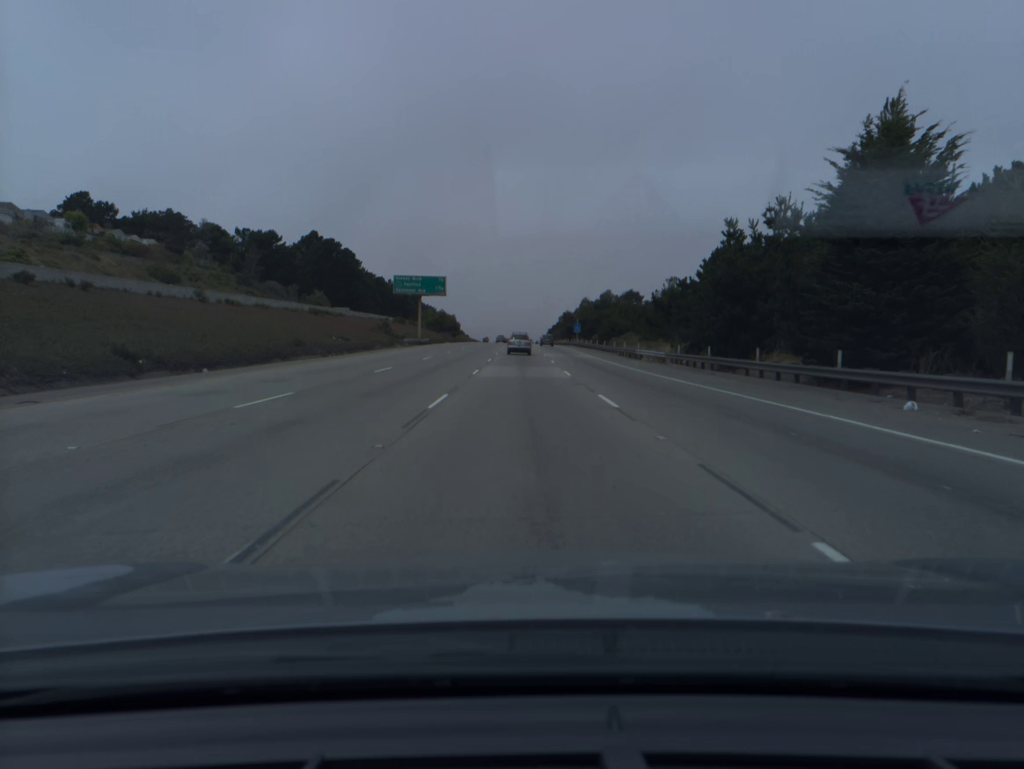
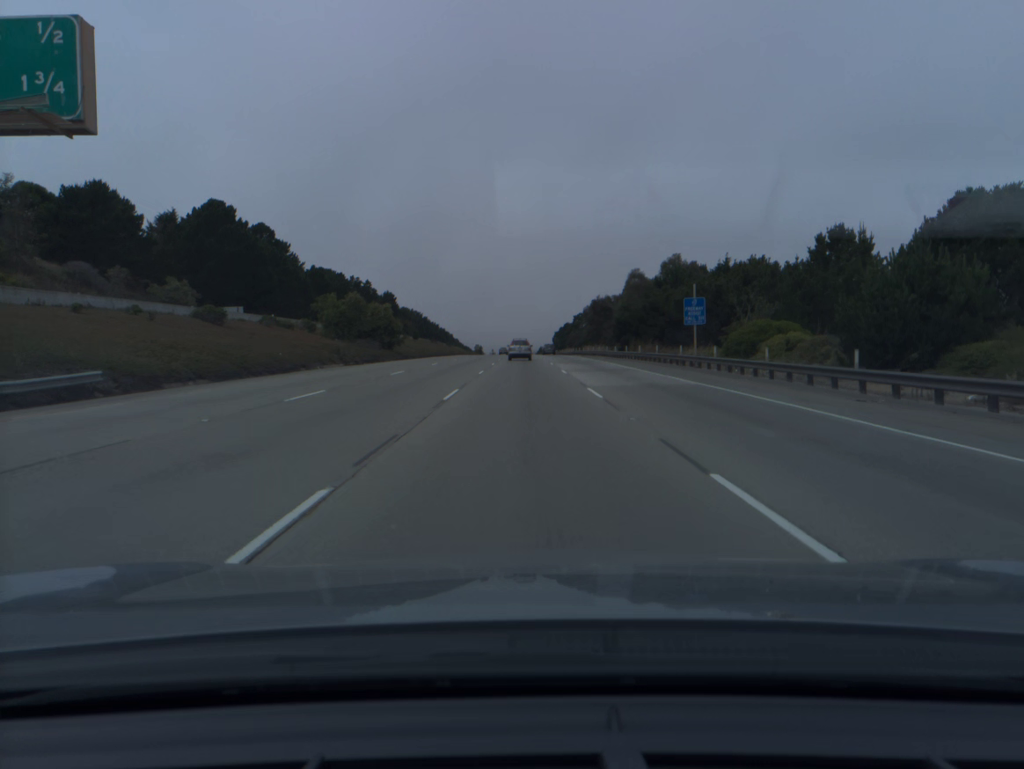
(-0.4, +84.6) m; 0°
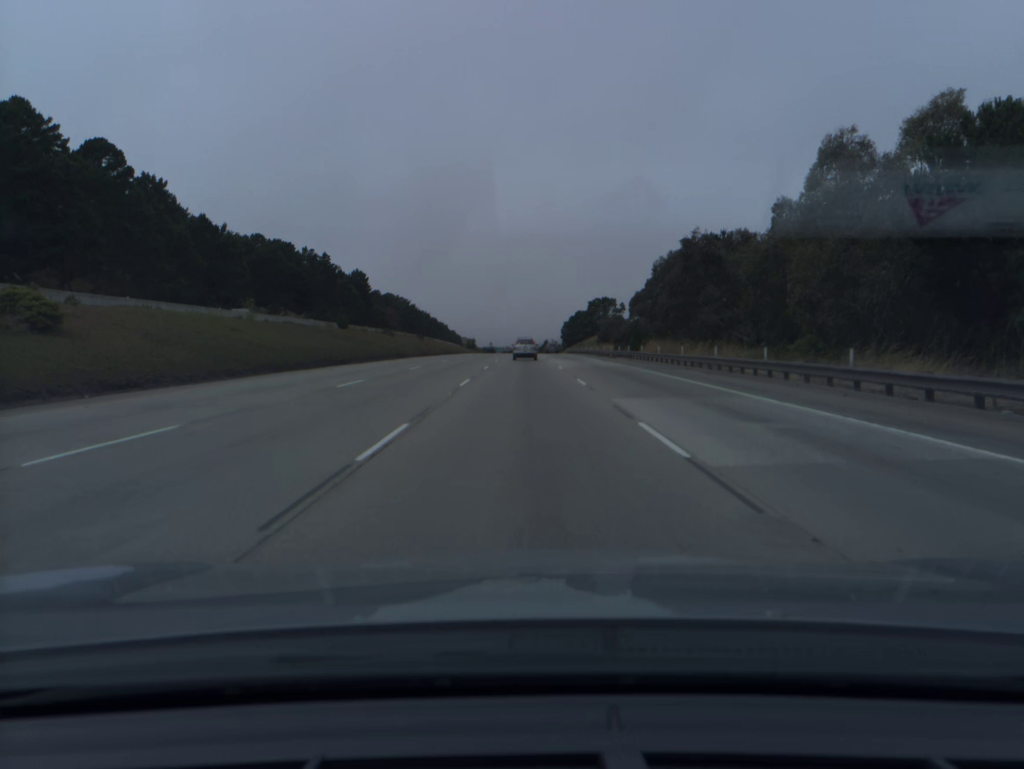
(-0.1, +68.0) m; 0°
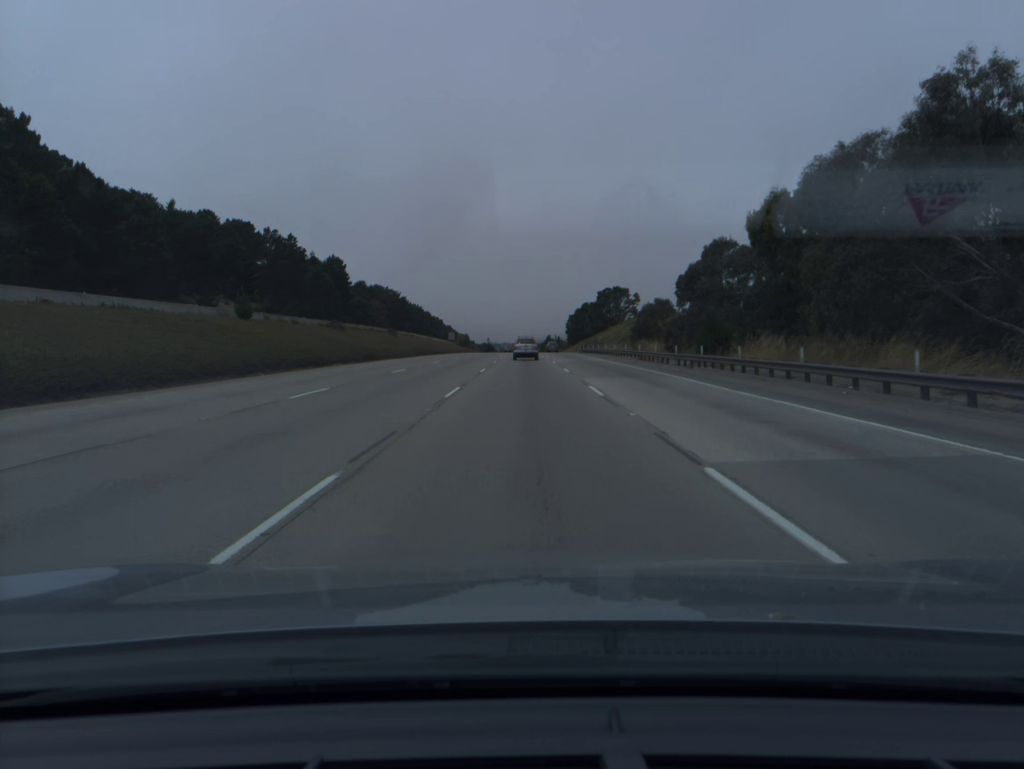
(0.0, +33.8) m; 0°
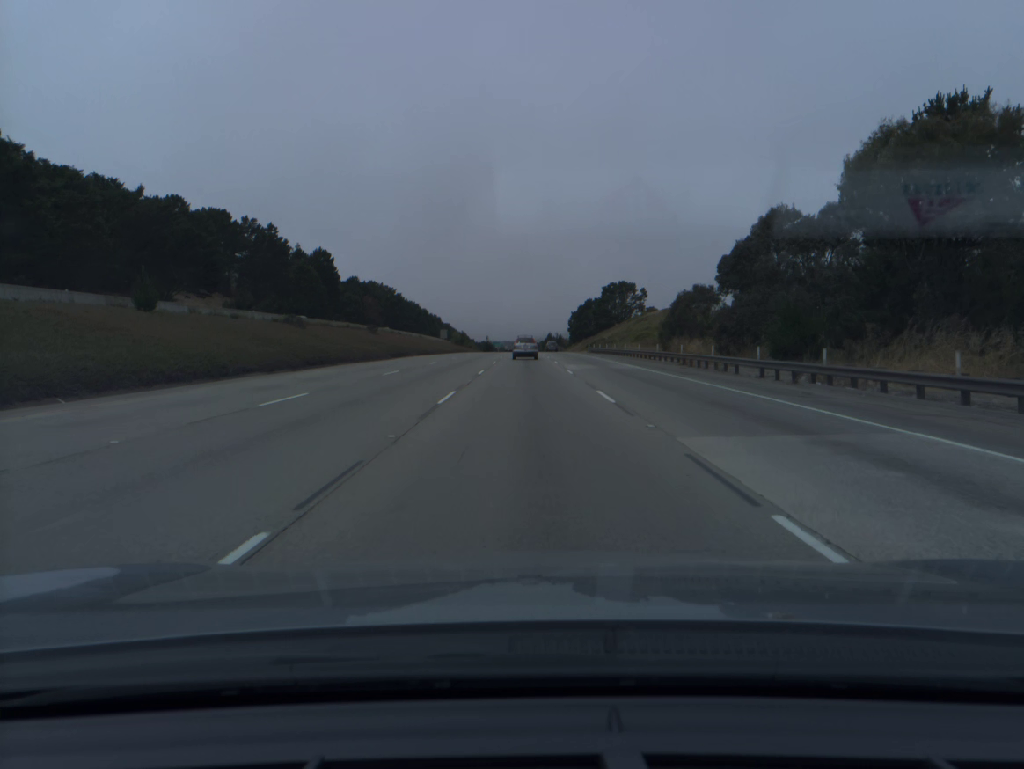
(0.0, +16.8) m; 0°
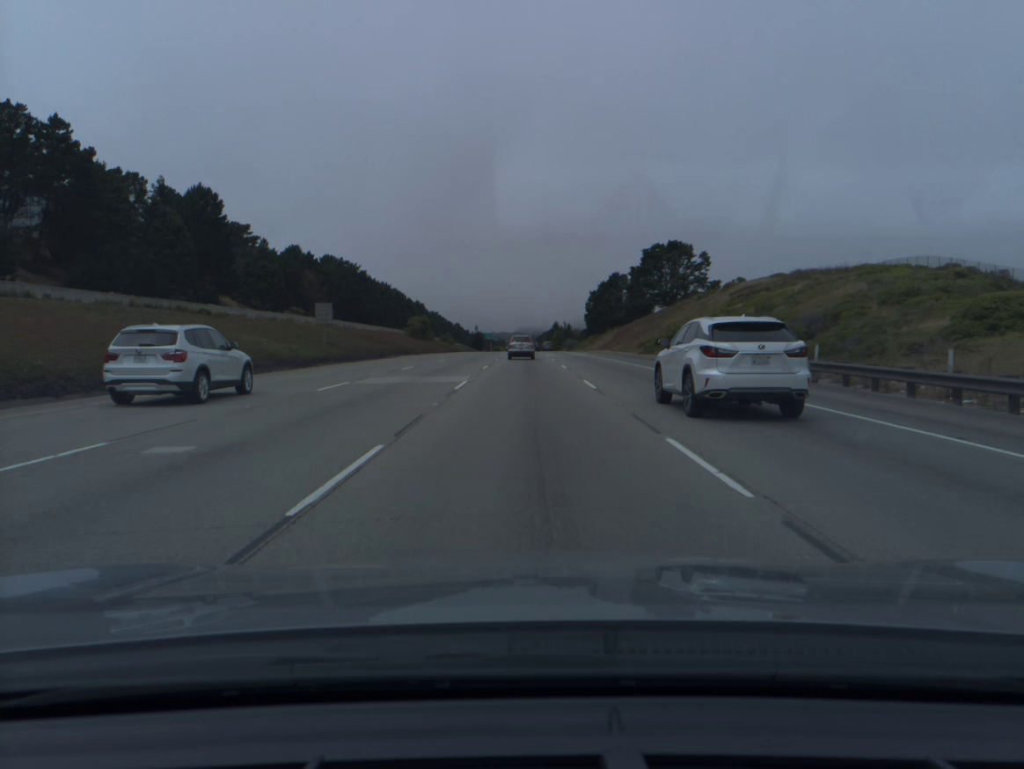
(+0.1, +83.2) m; 0°
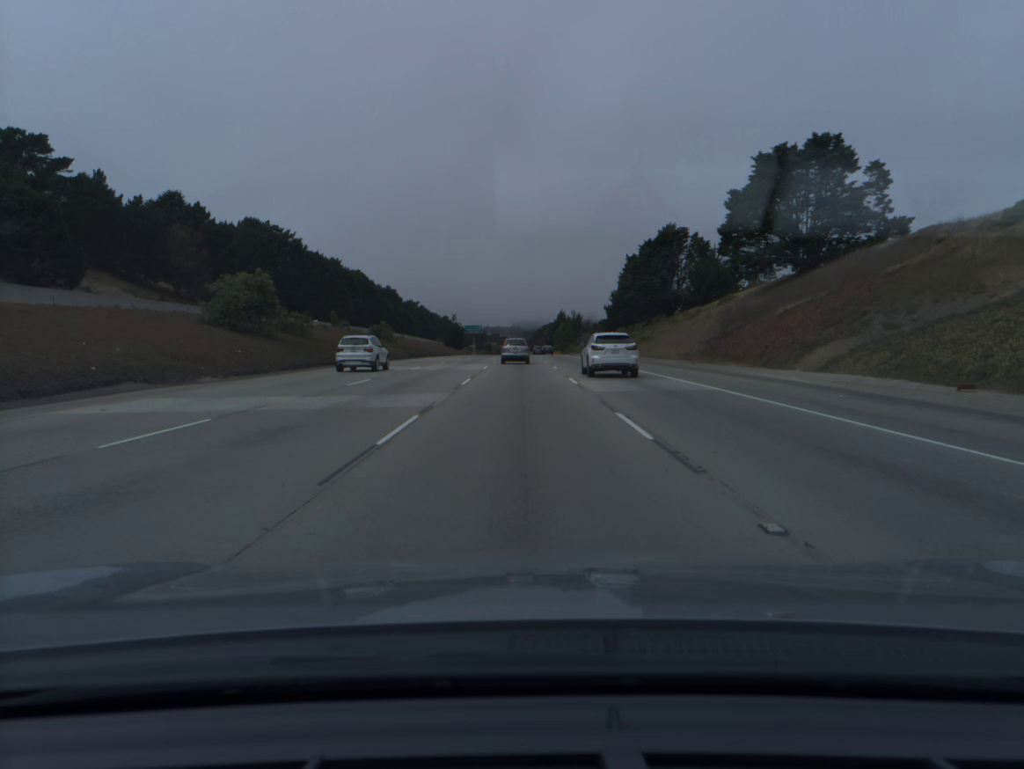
(+0.2, +83.5) m; 0°
